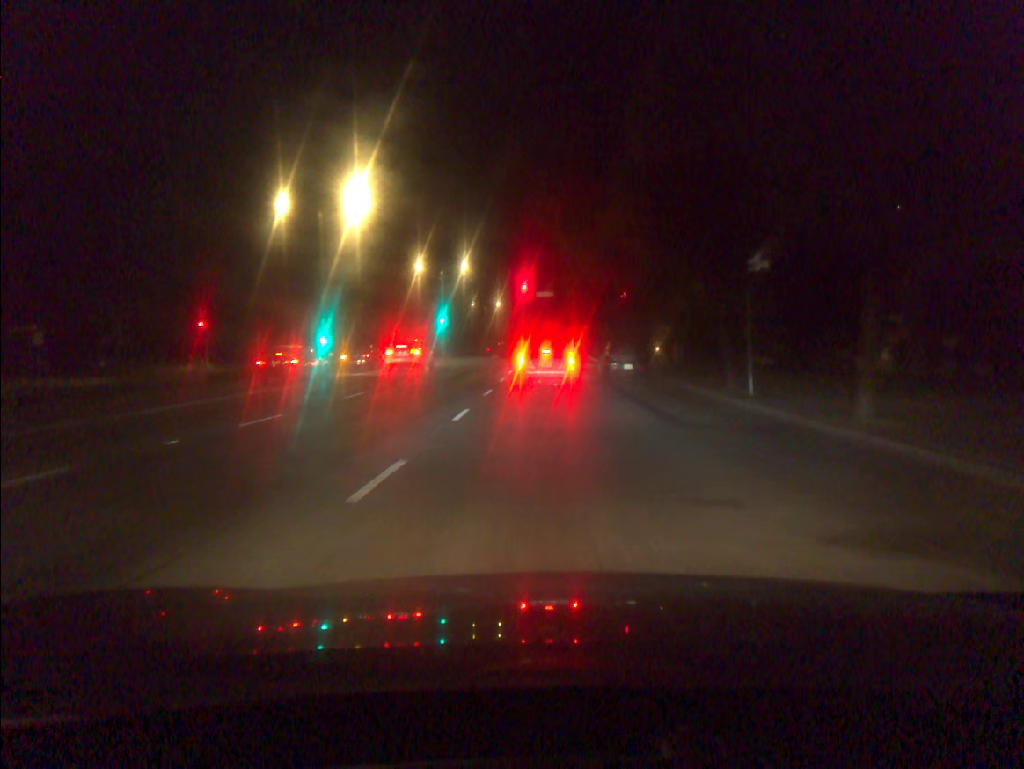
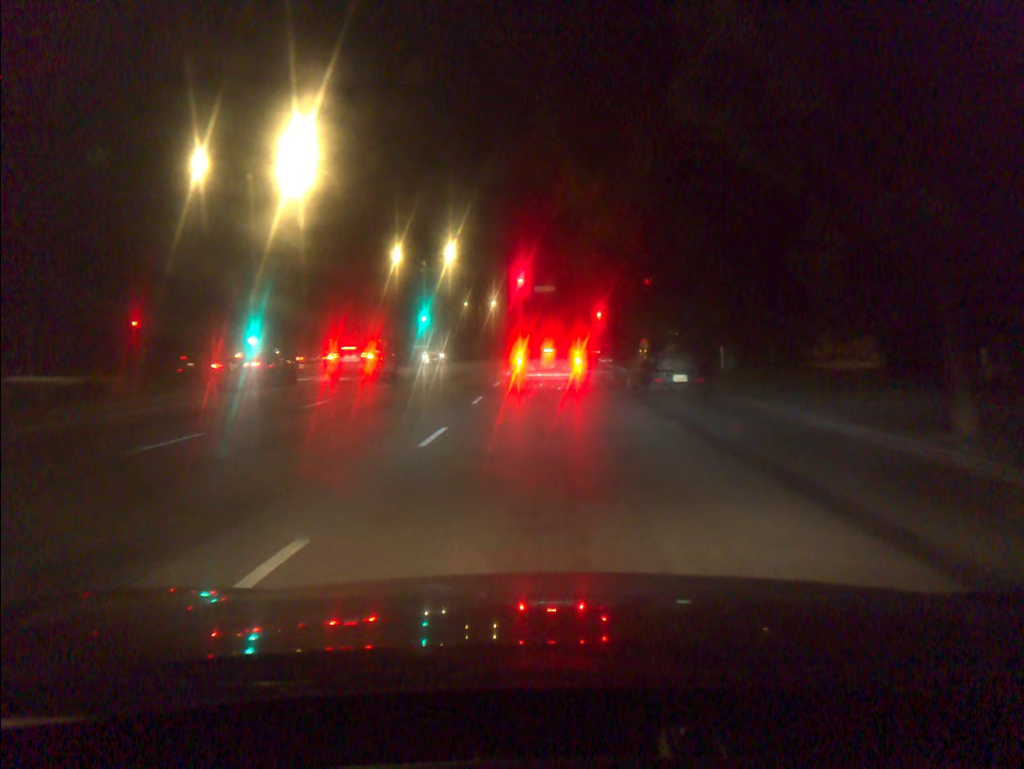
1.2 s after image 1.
(0.0, +11.0) m; 0°
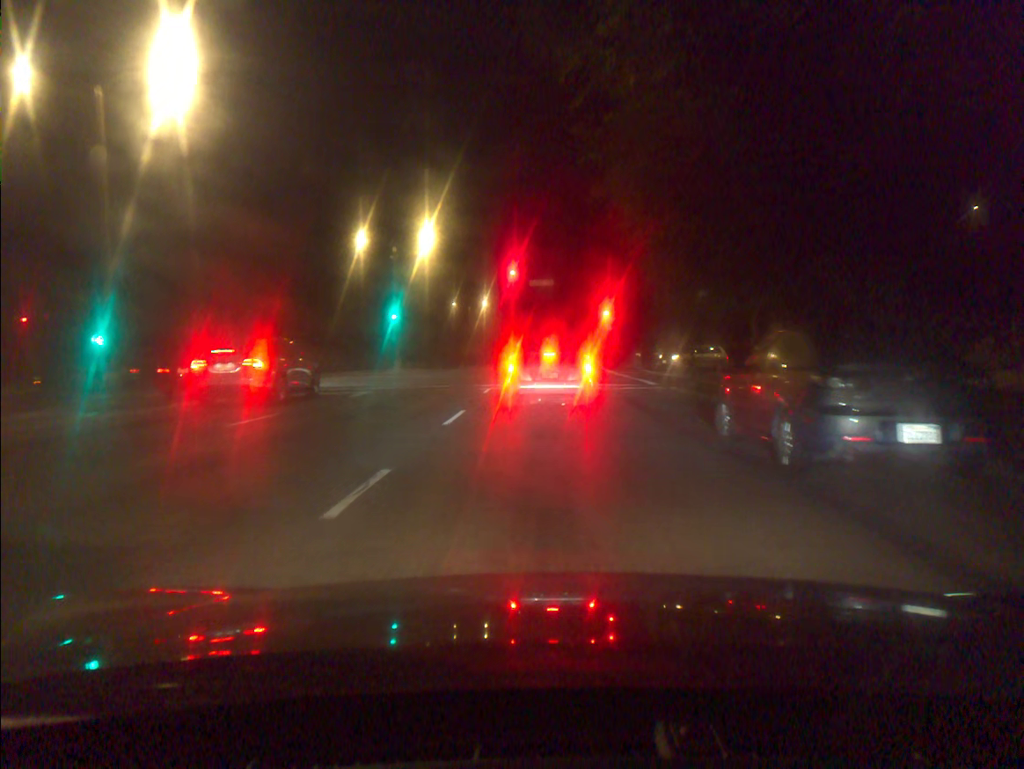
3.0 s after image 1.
(0.0, +11.8) m; +1°
